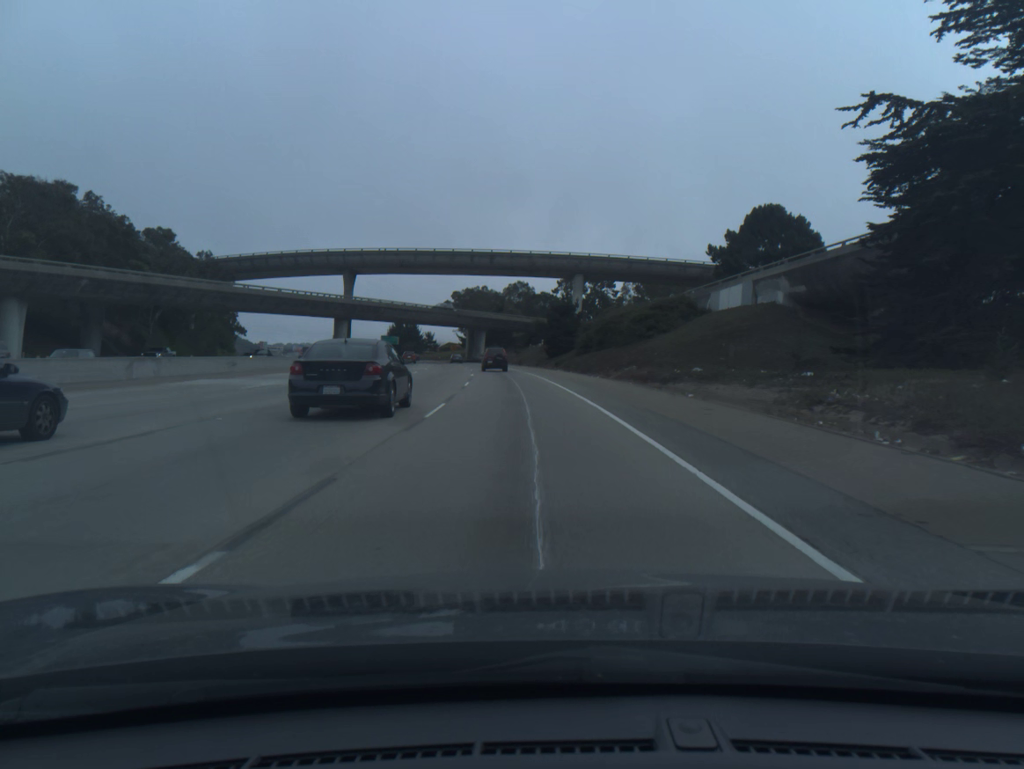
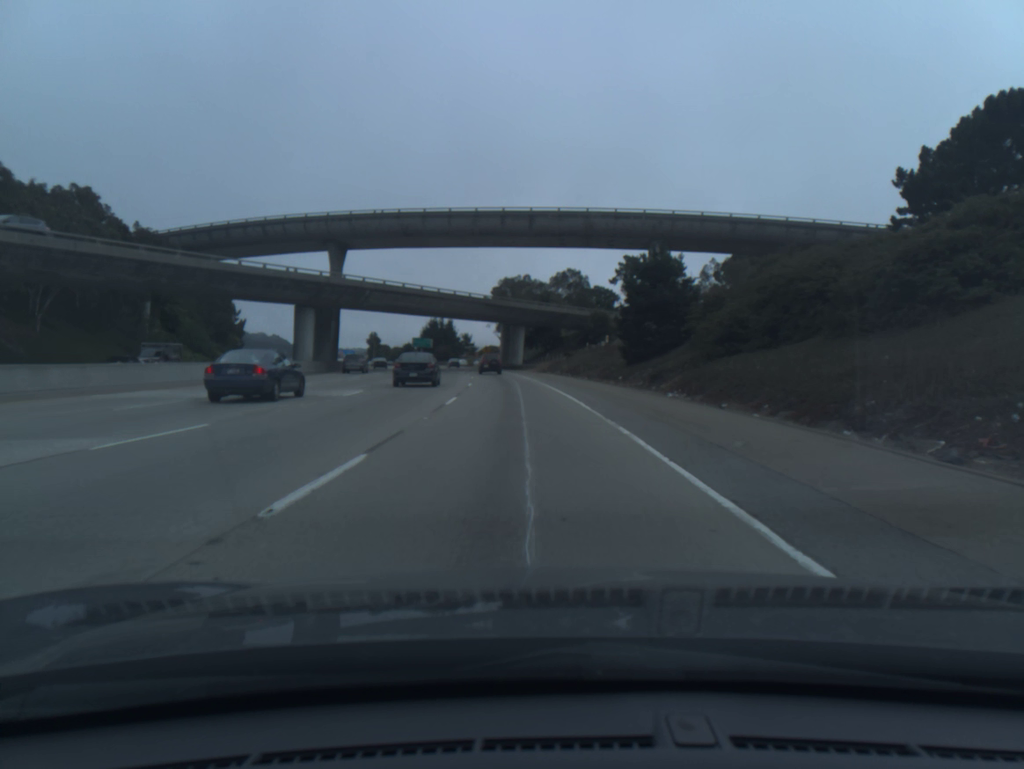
(-1.2, +38.2) m; -4°
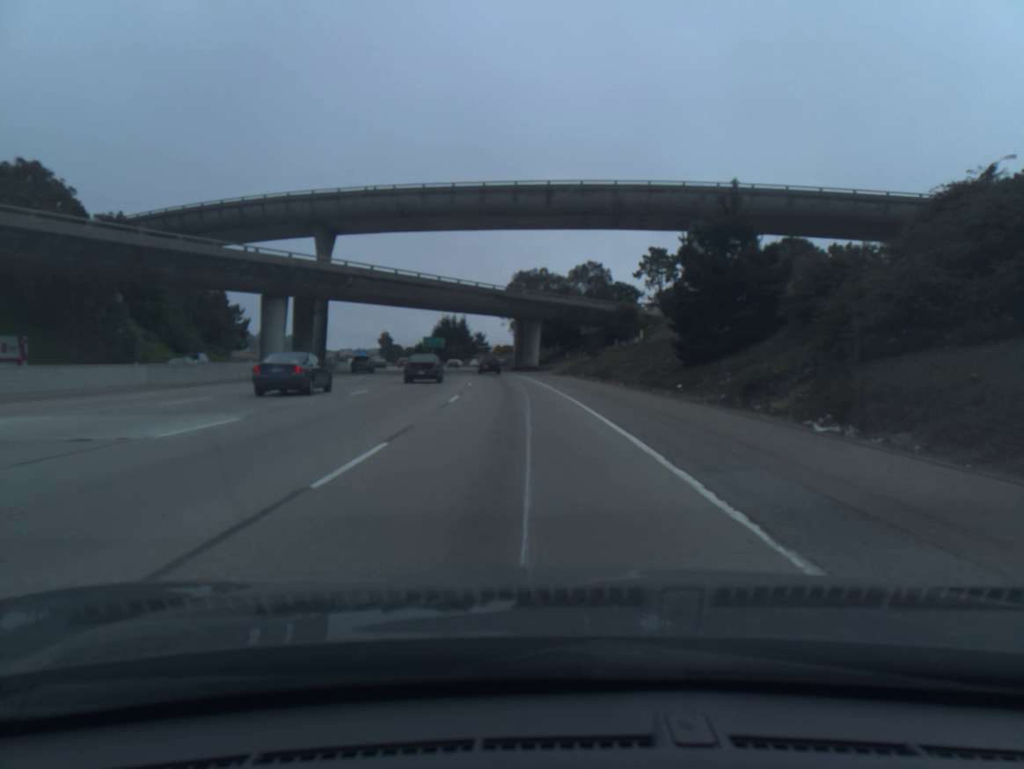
(-0.1, +13.2) m; -1°
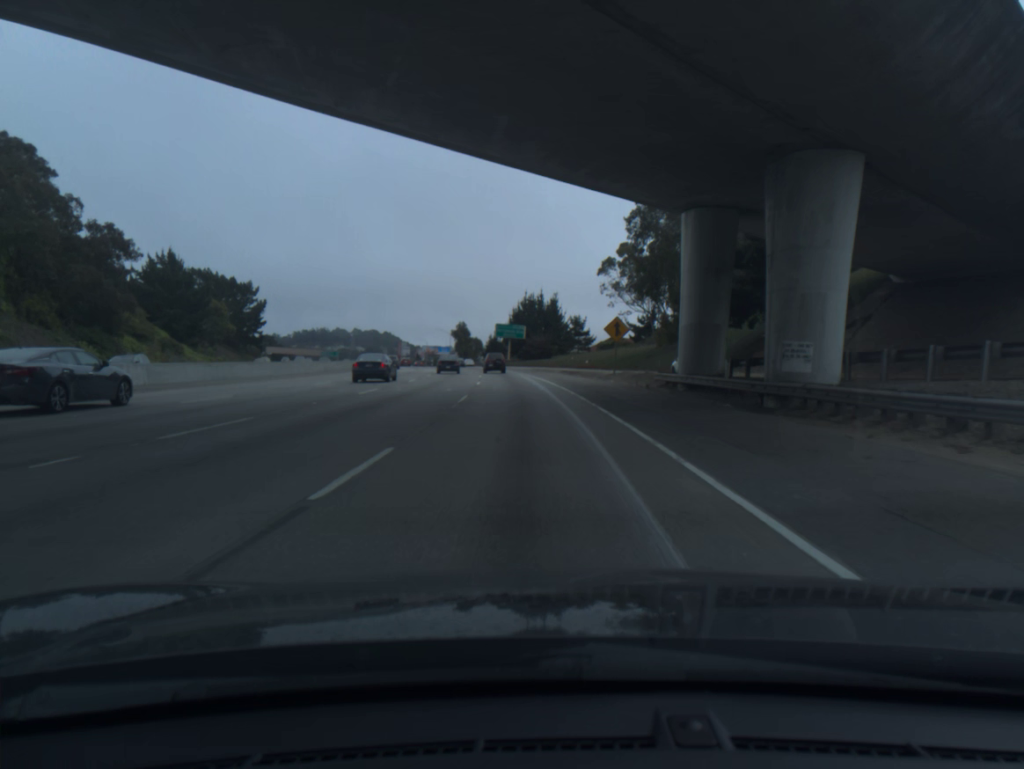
(-4.5, +73.3) m; -7°
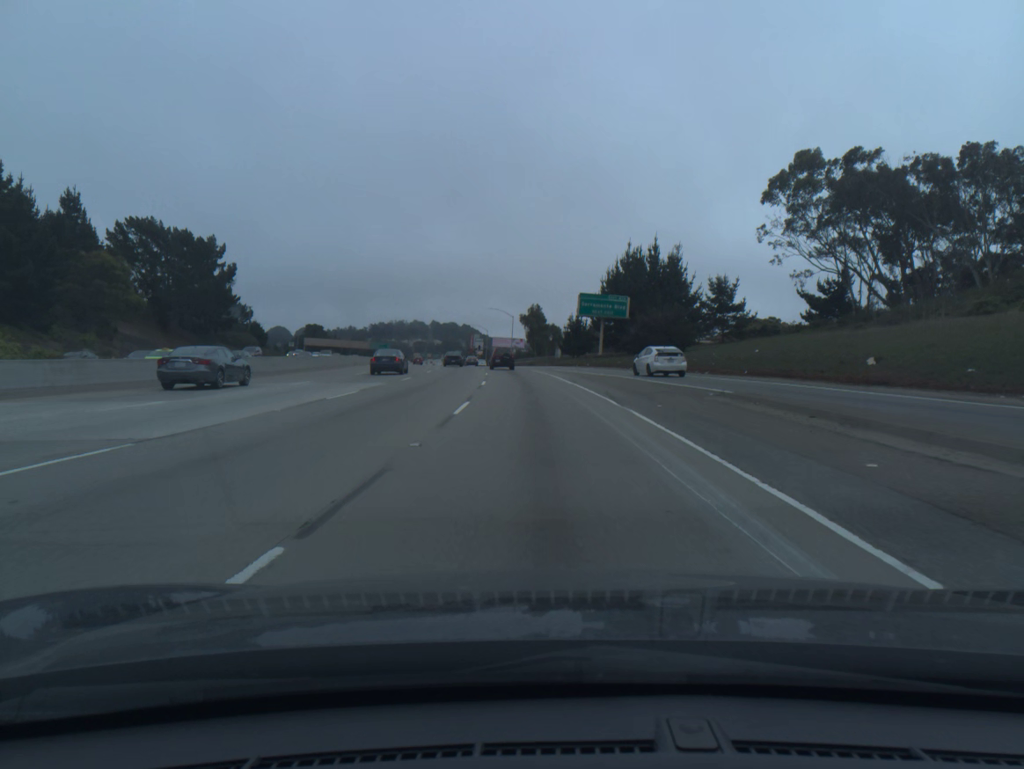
(-3.3, +64.4) m; -6°
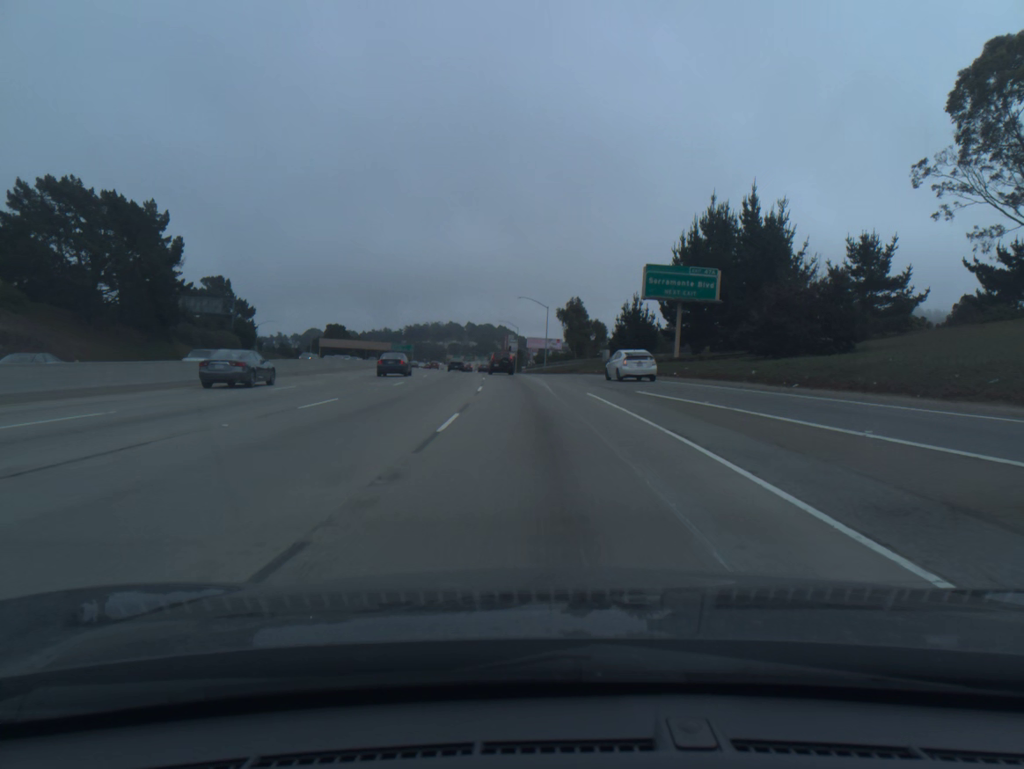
(-0.7, +32.1) m; -3°
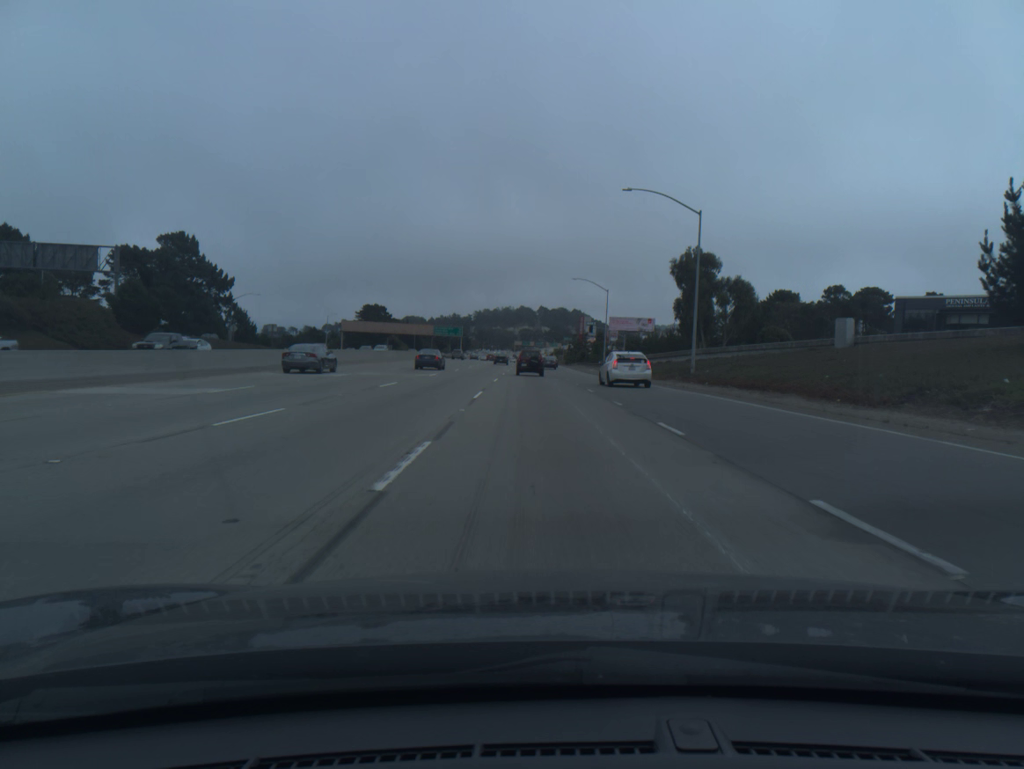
(-3.4, +64.2) m; -5°
